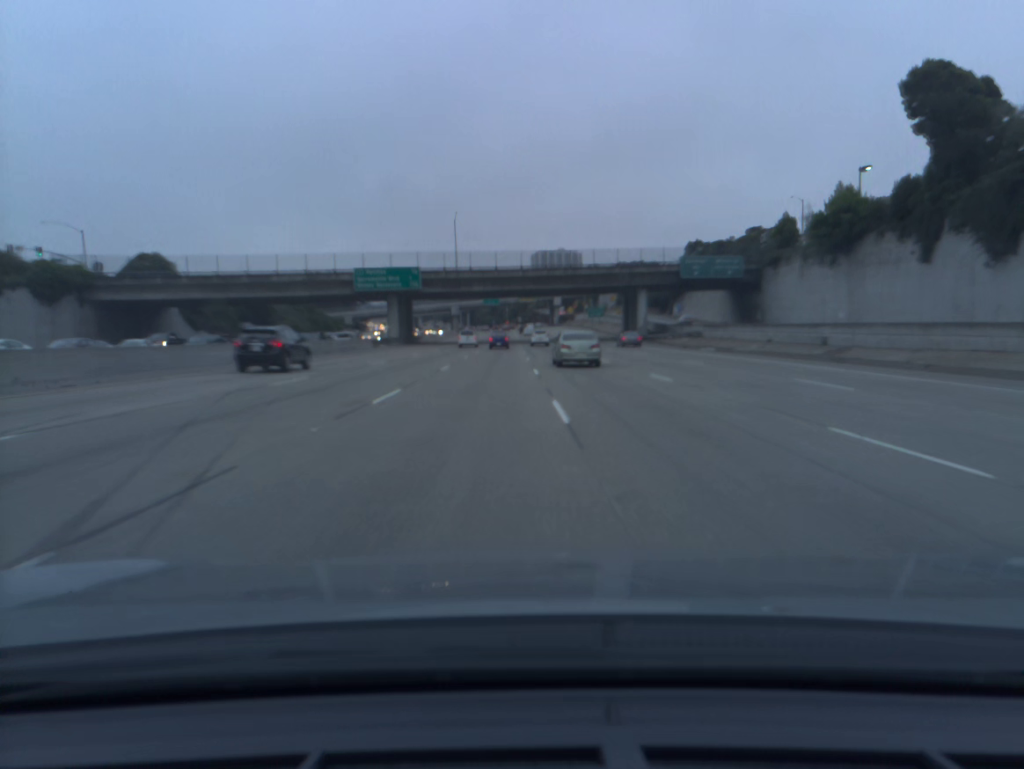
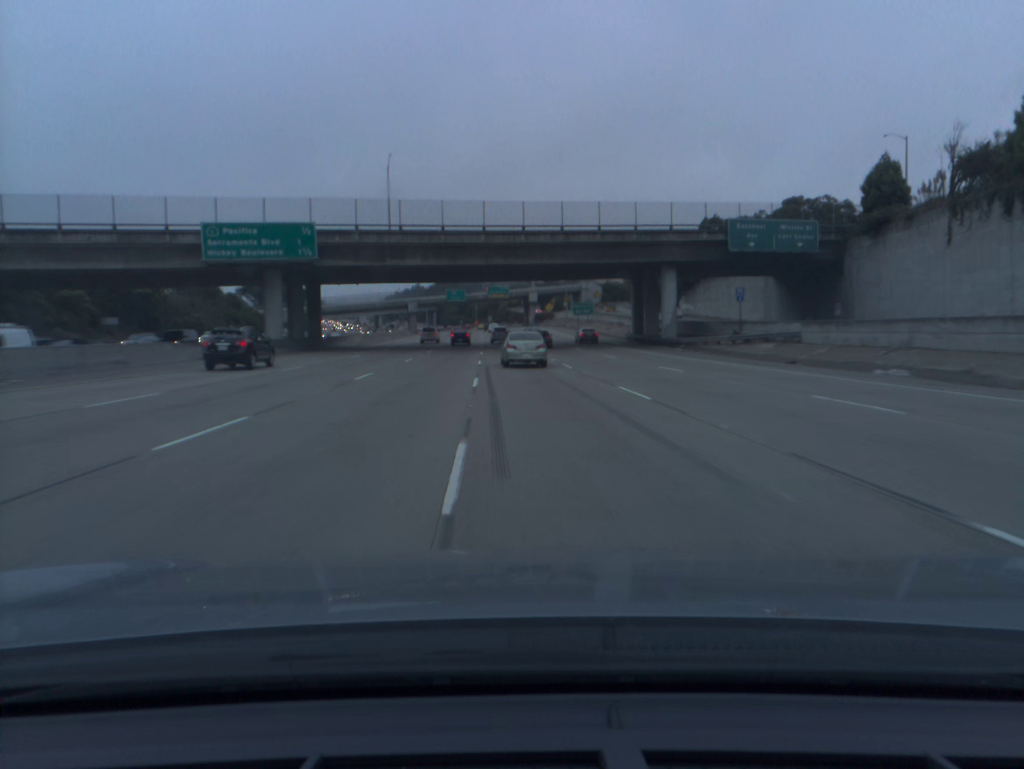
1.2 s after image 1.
(+0.8, +35.3) m; +2°
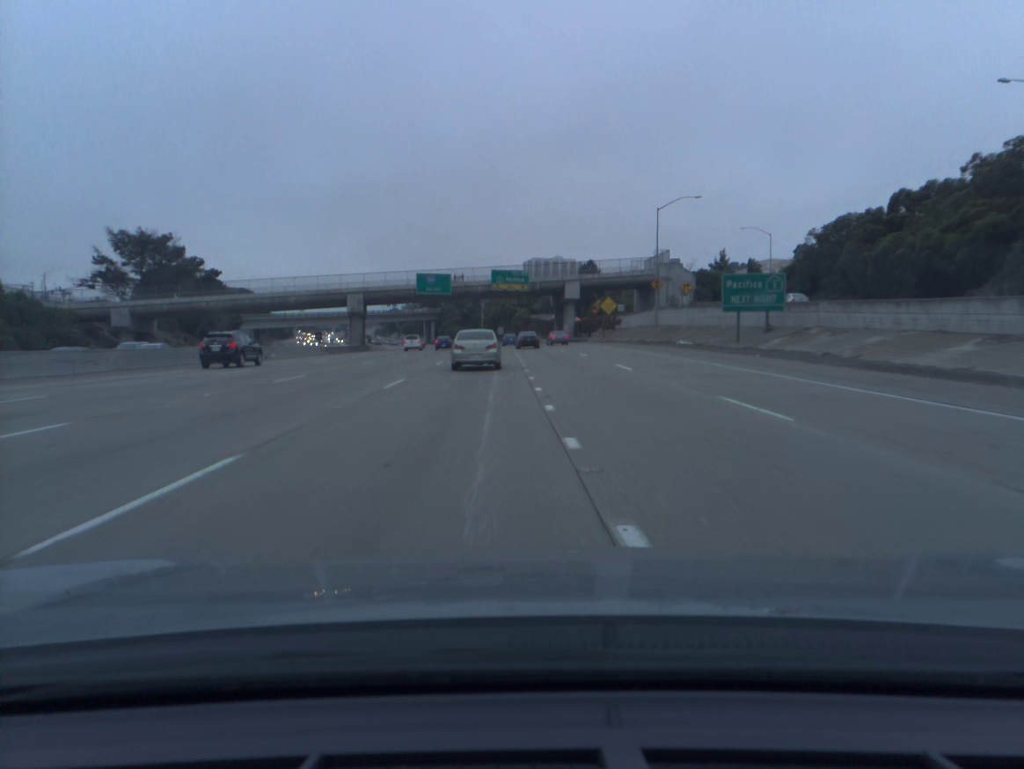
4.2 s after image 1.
(-1.6, +88.7) m; -1°
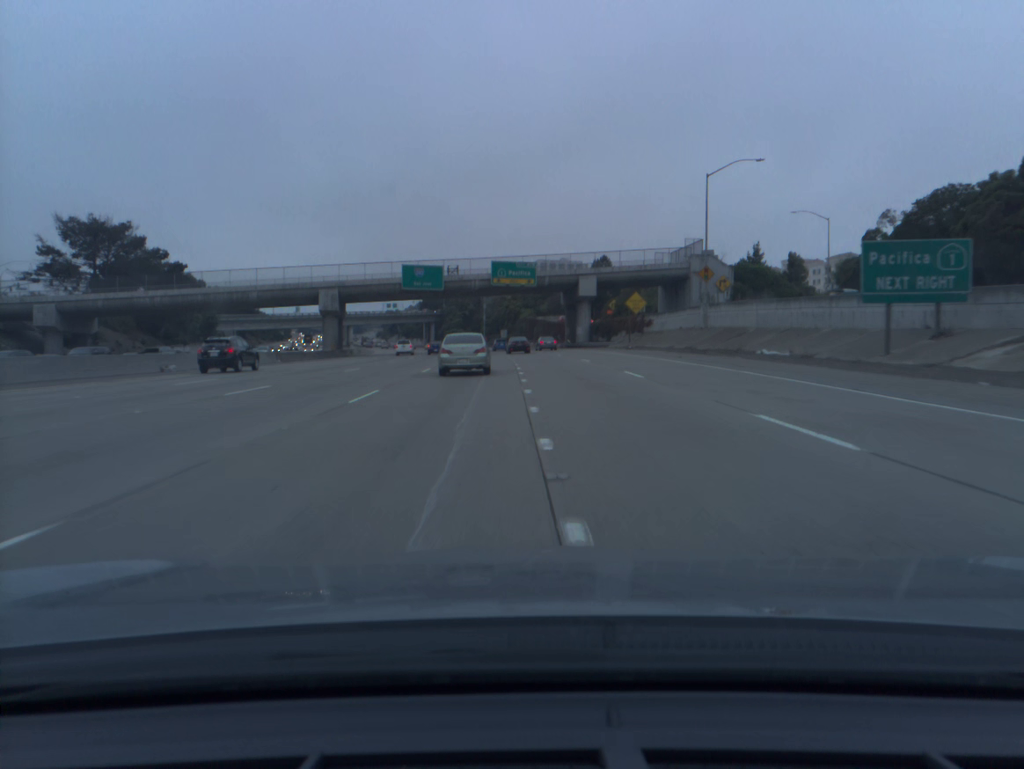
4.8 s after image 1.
(0.0, +17.8) m; 0°
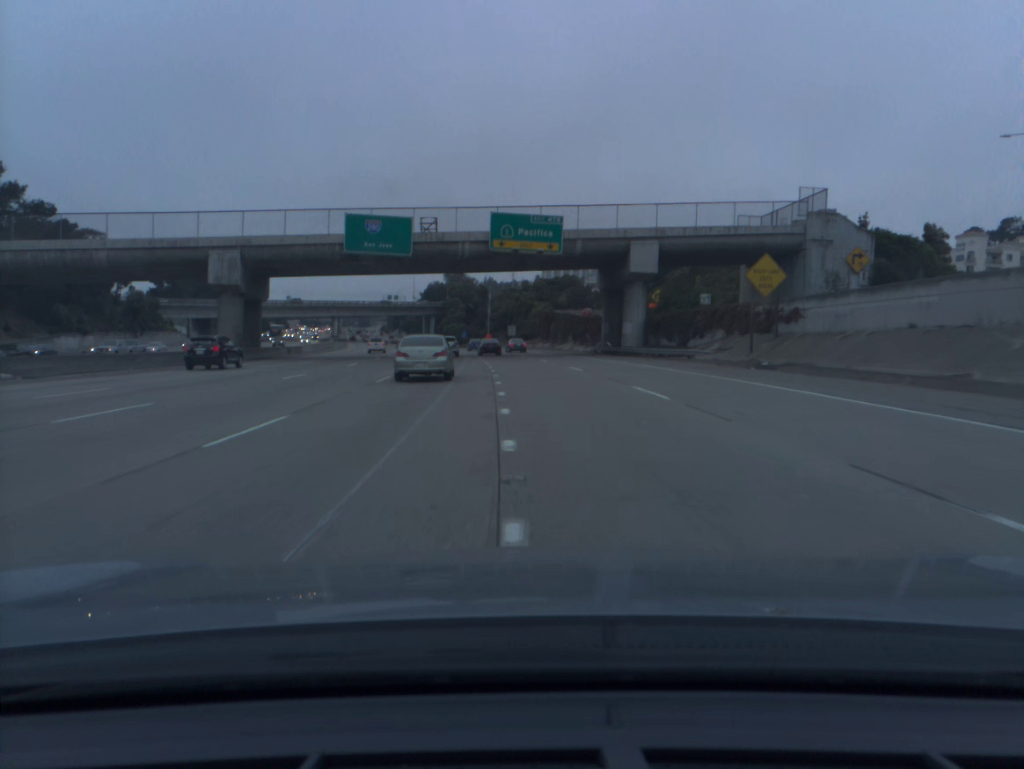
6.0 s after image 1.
(-0.2, +35.9) m; -1°
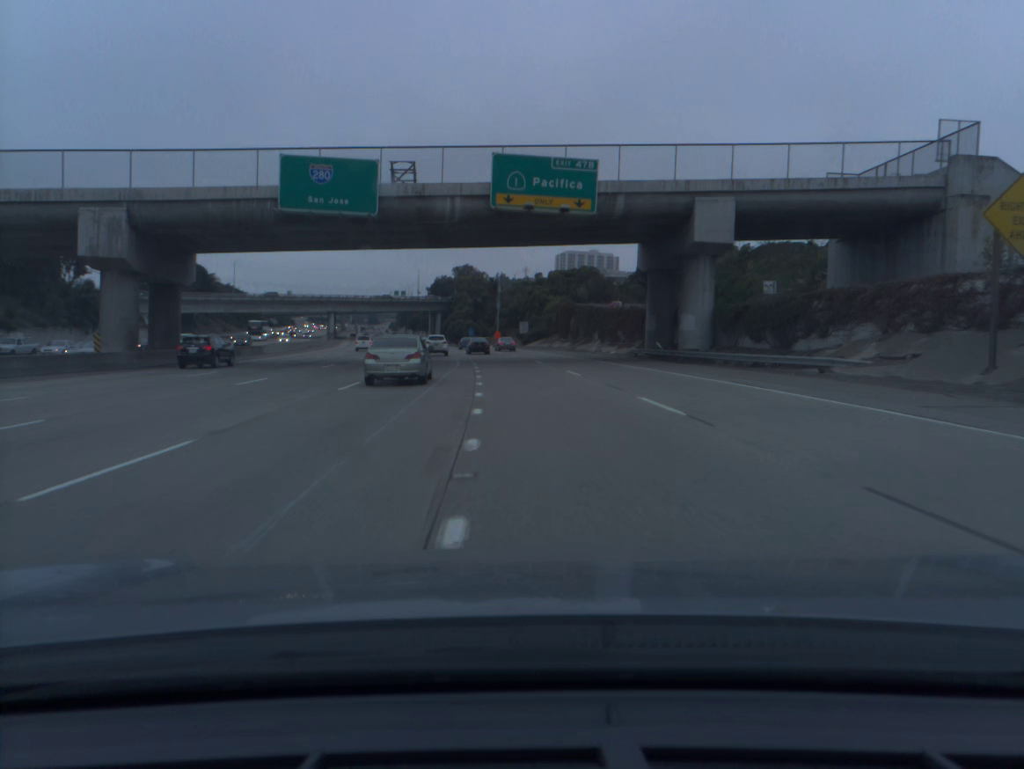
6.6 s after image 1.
(-0.1, +18.0) m; -1°
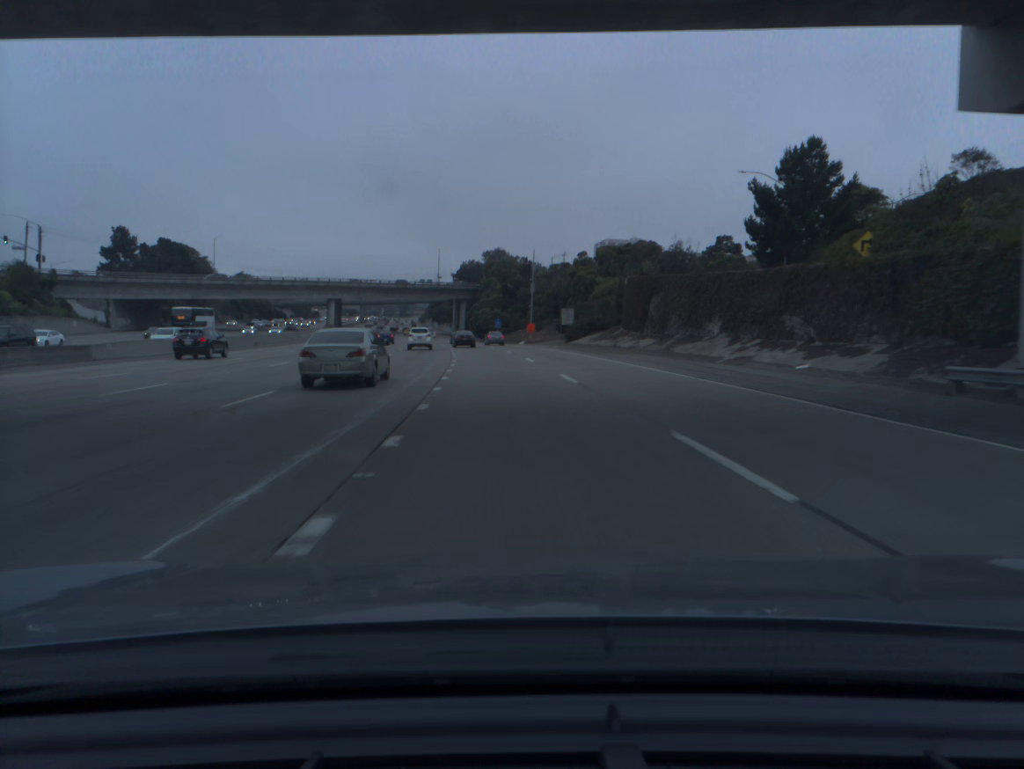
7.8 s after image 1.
(-0.8, +36.0) m; -3°
